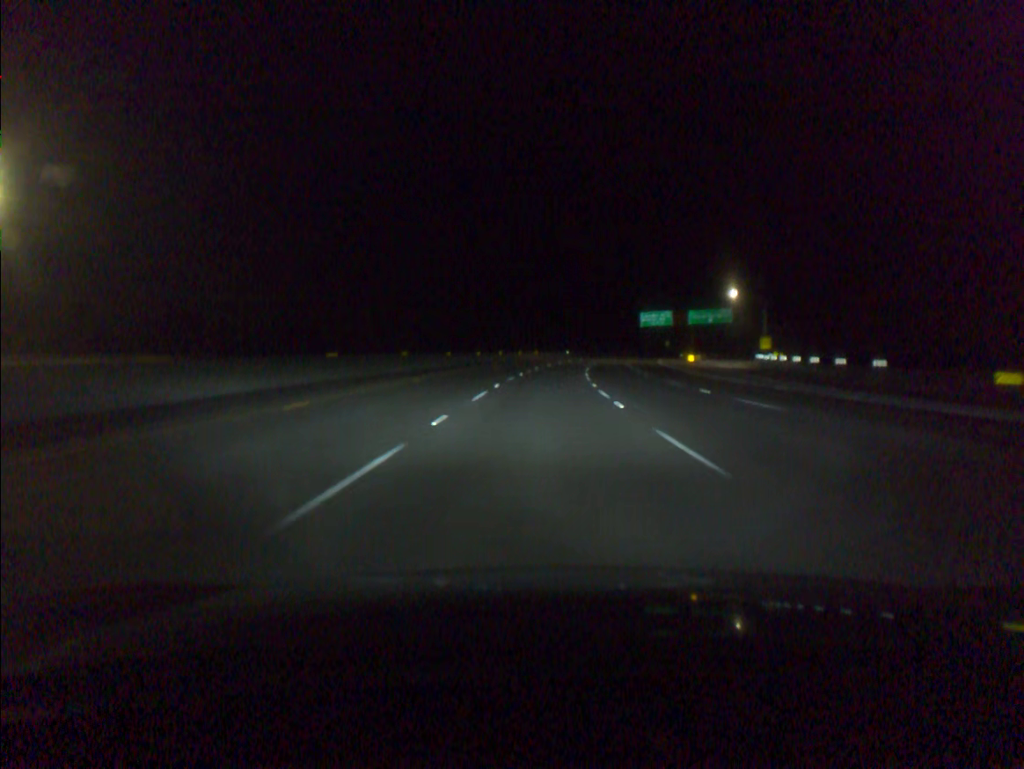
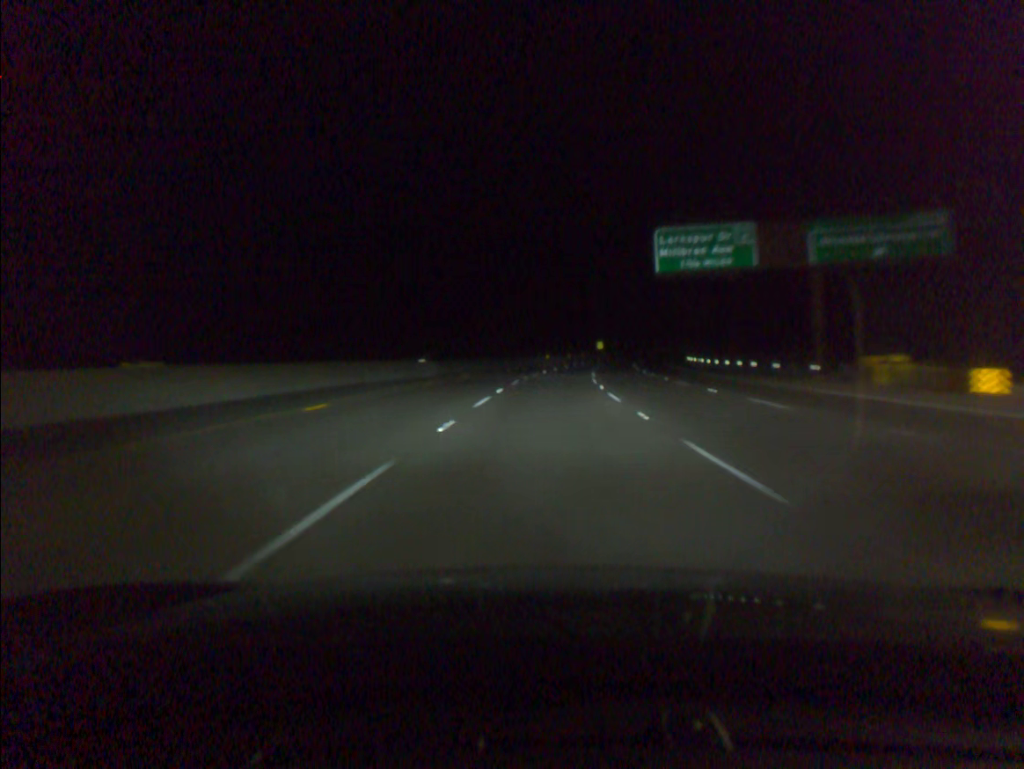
(+5.6, +100.6) m; +8°
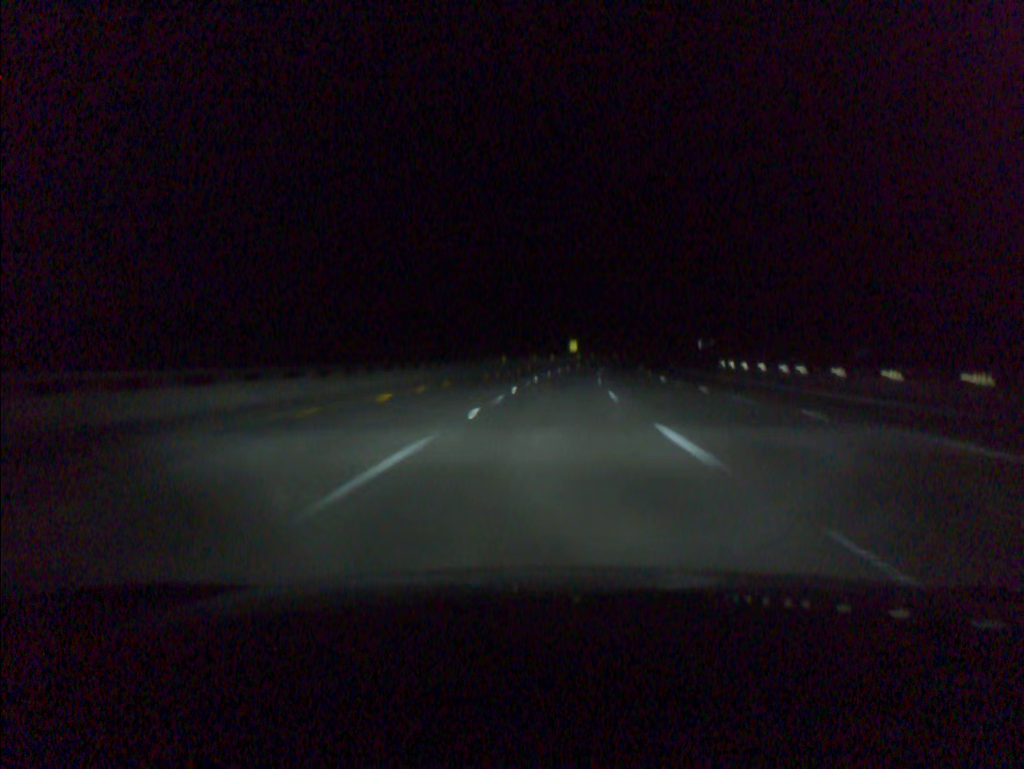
(+1.0, +40.6) m; +3°
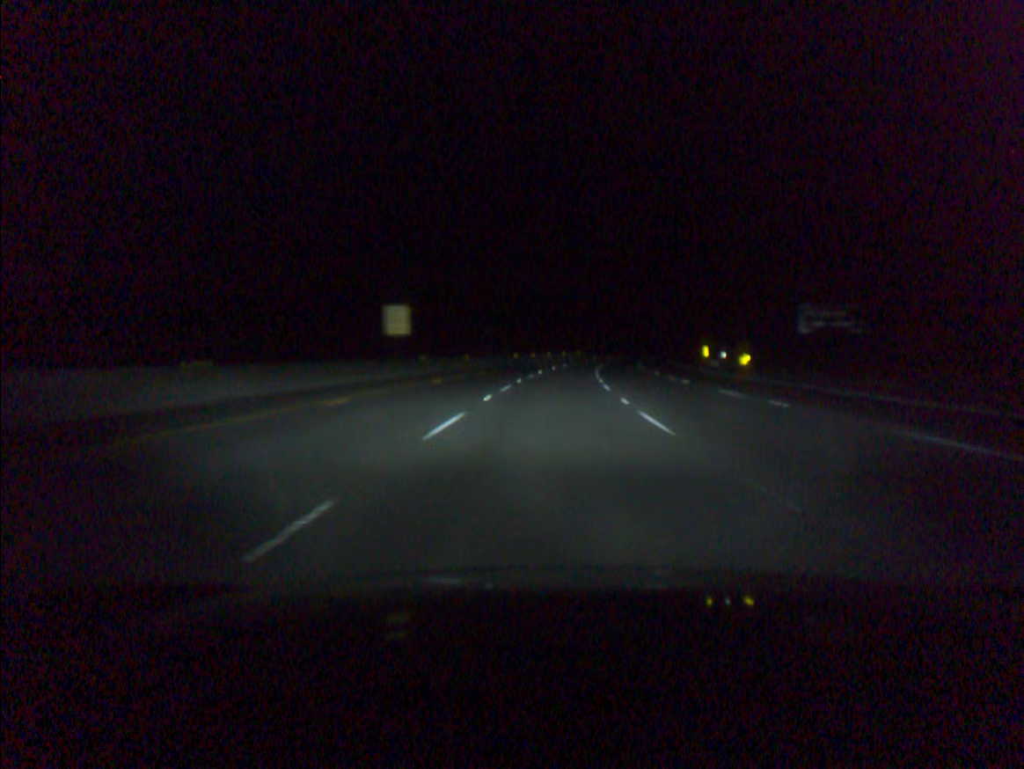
(+7.7, +101.9) m; +9°
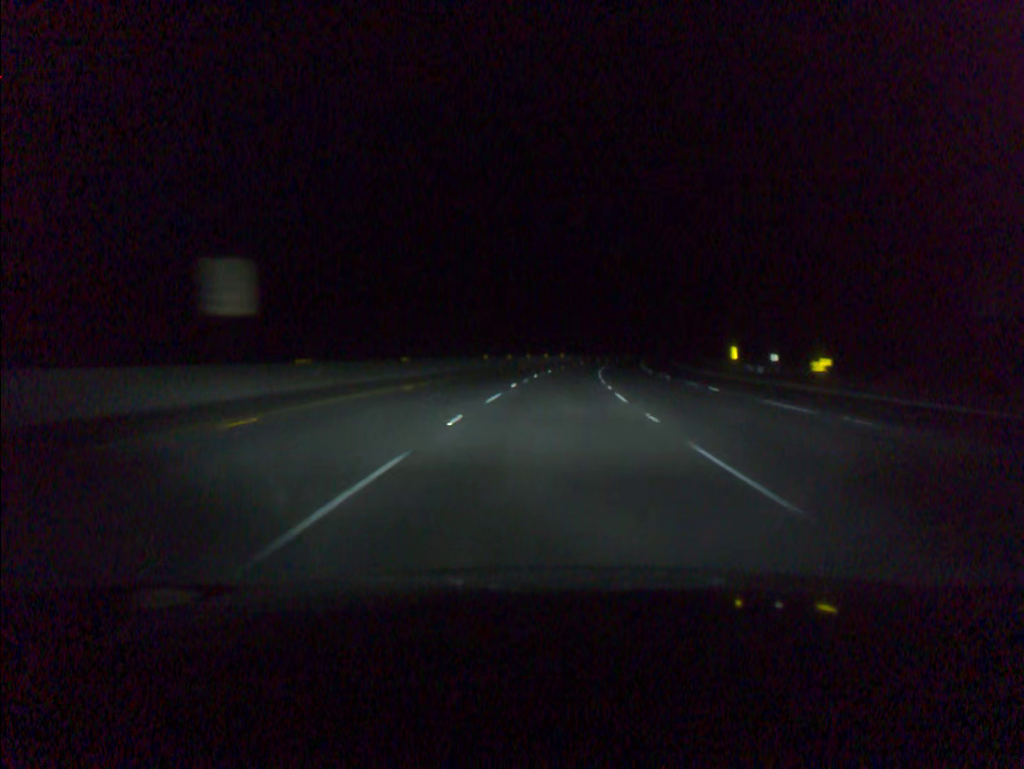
(+0.3, +20.5) m; +2°
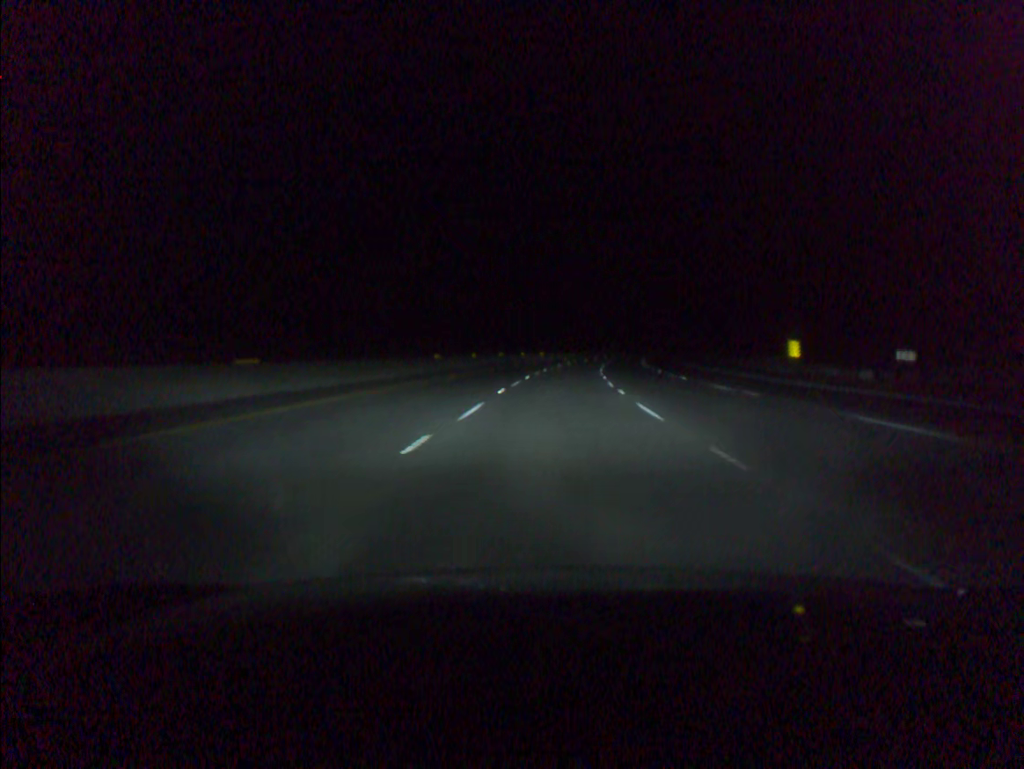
(+0.3, +20.5) m; +2°
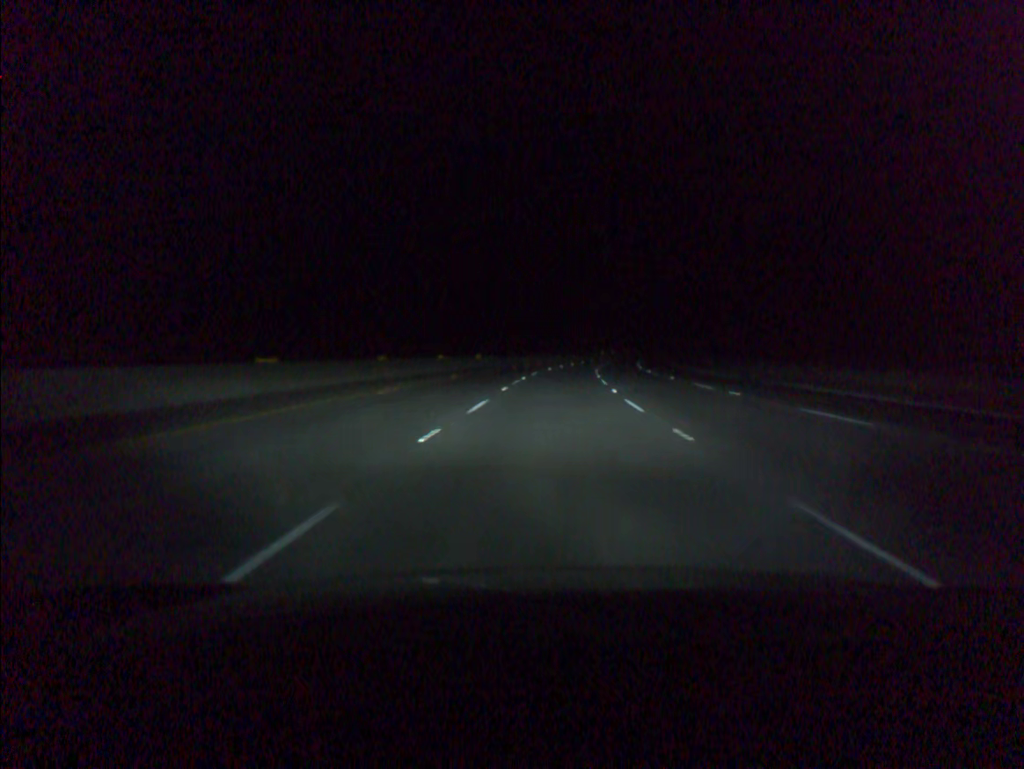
(+1.3, +40.9) m; +4°
